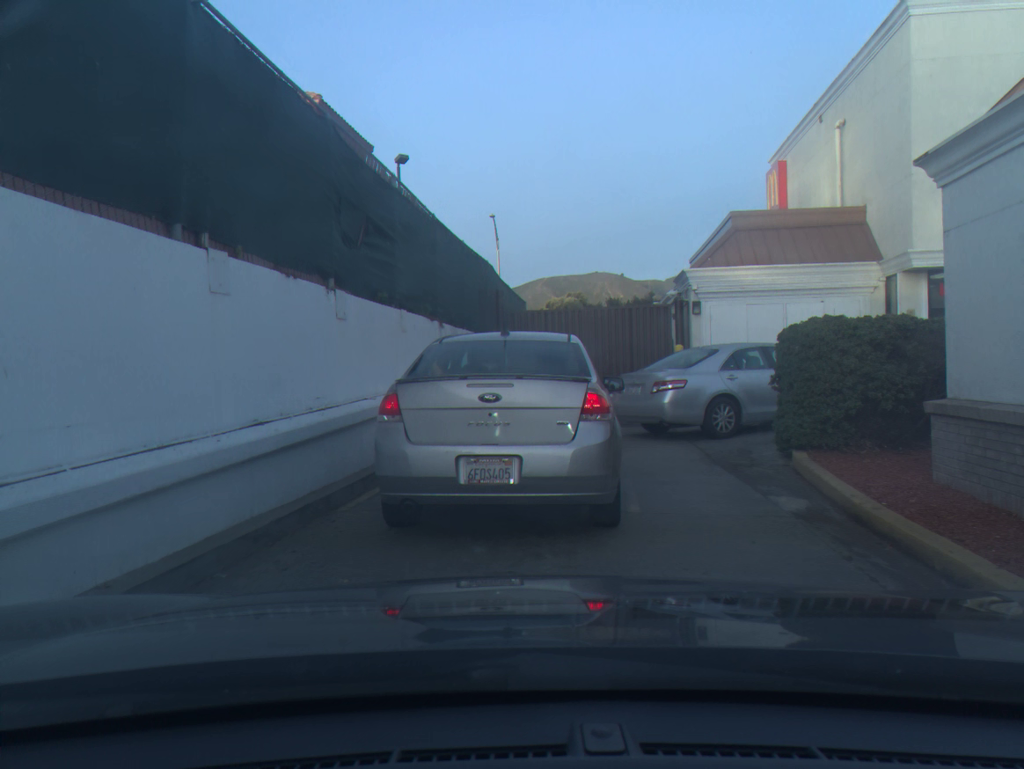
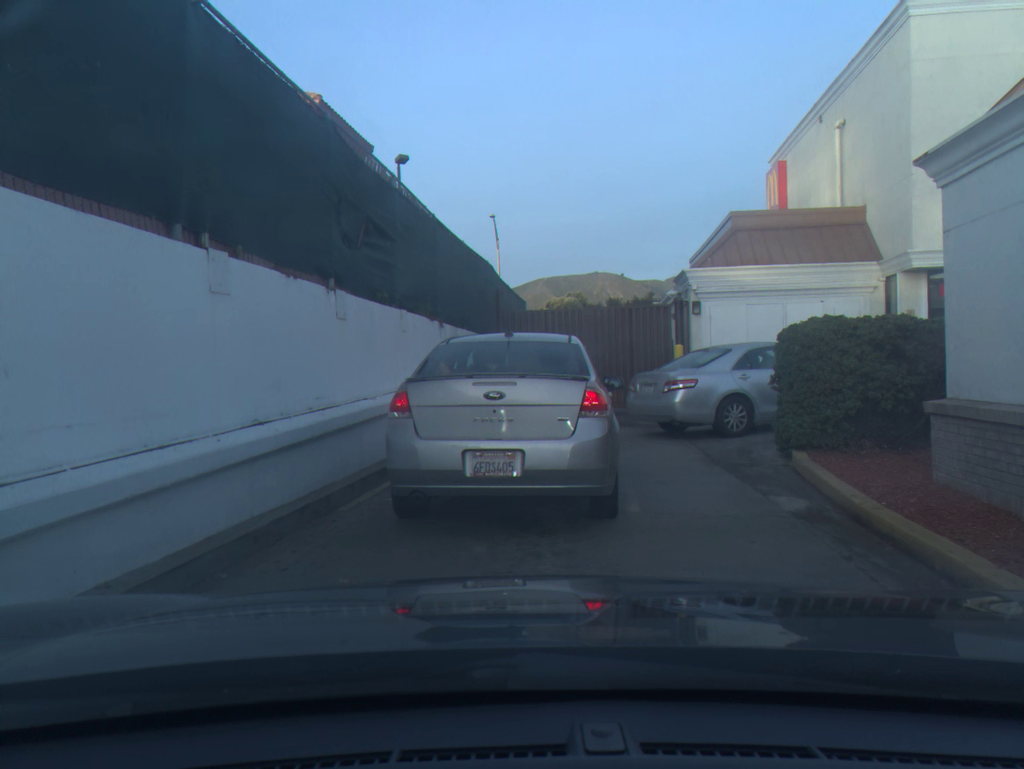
(0.0, 0.0) m; 0°
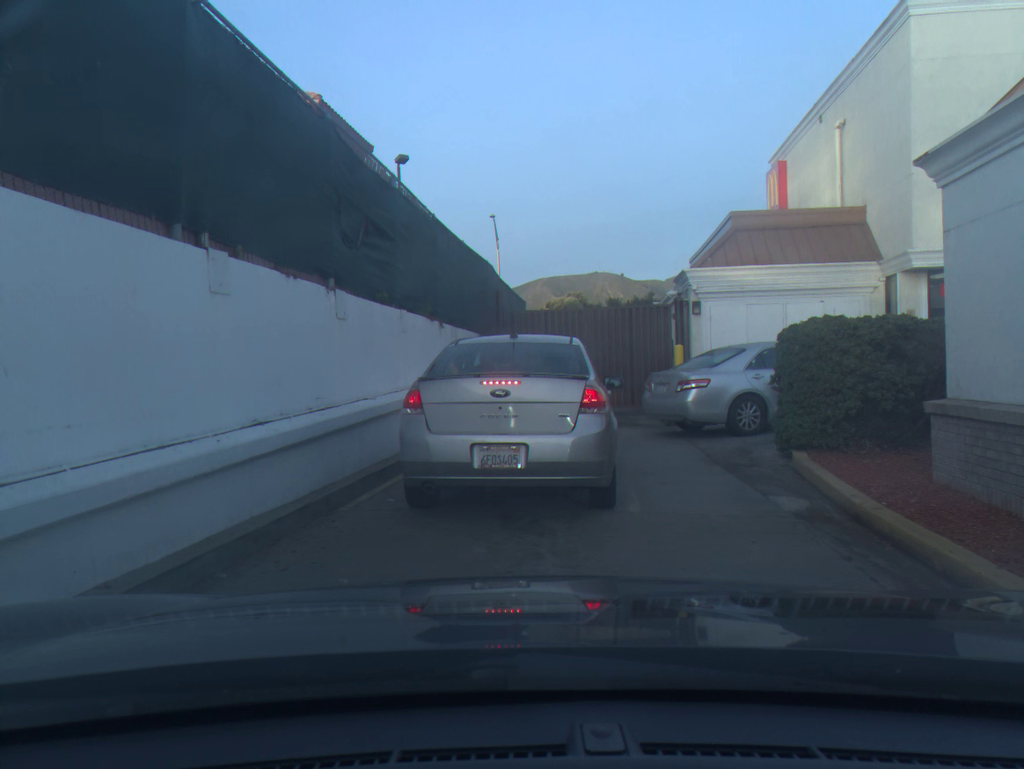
(0.0, 0.0) m; 0°
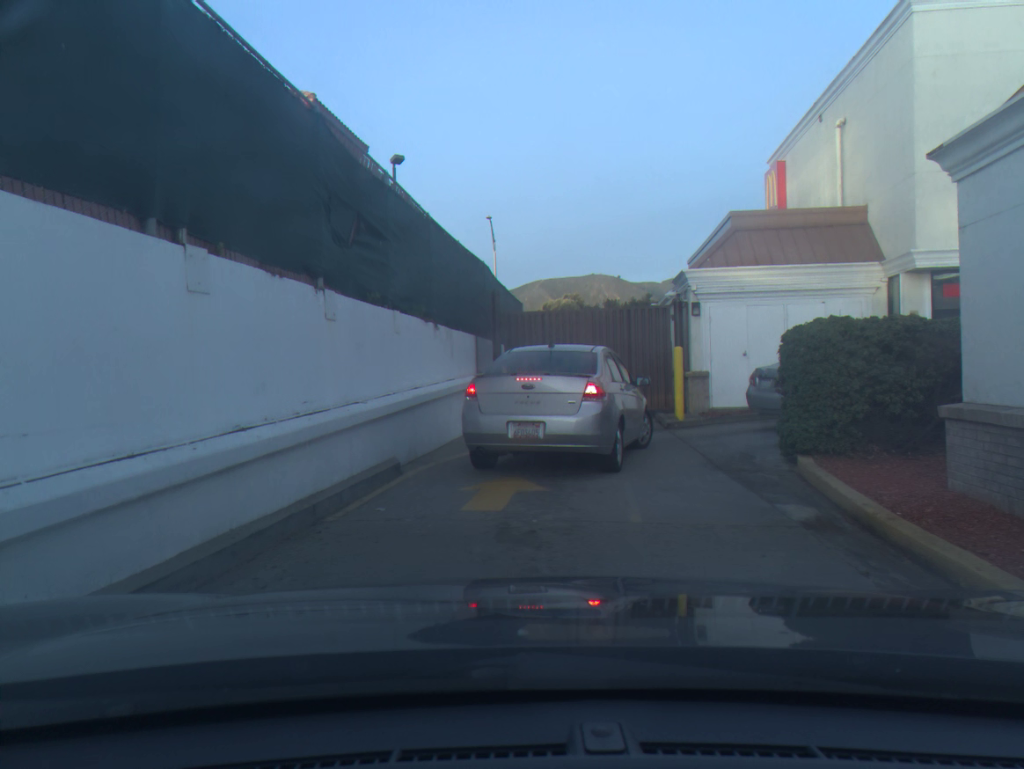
(0.0, +0.3) m; 0°
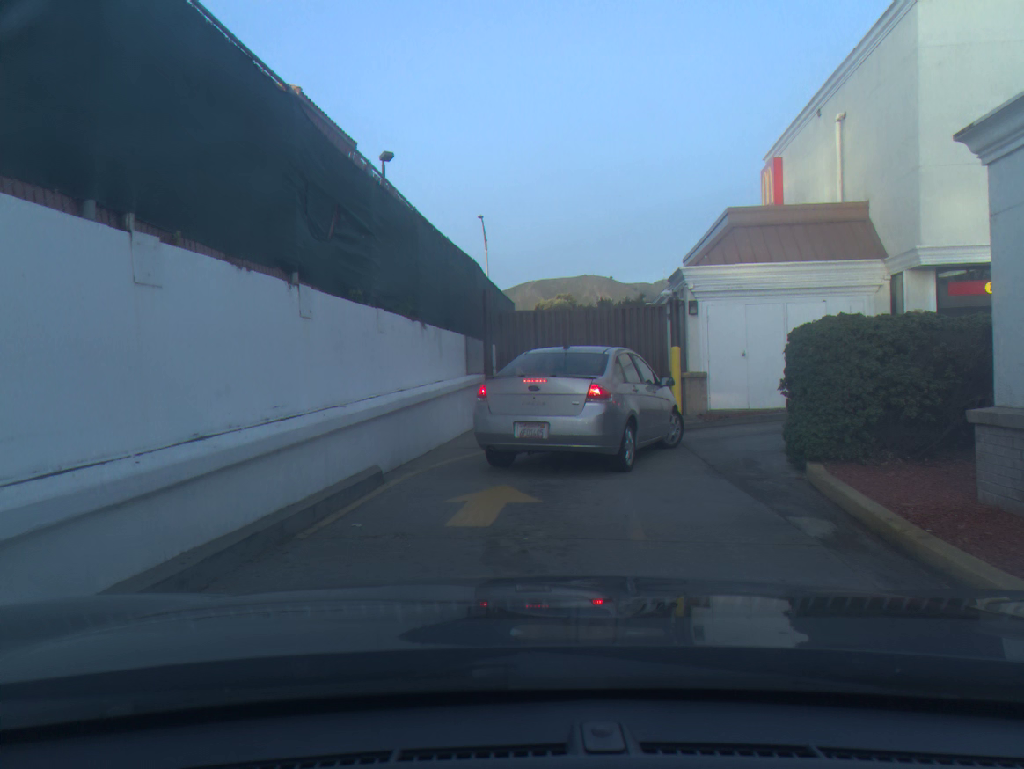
(0.0, +0.5) m; +1°
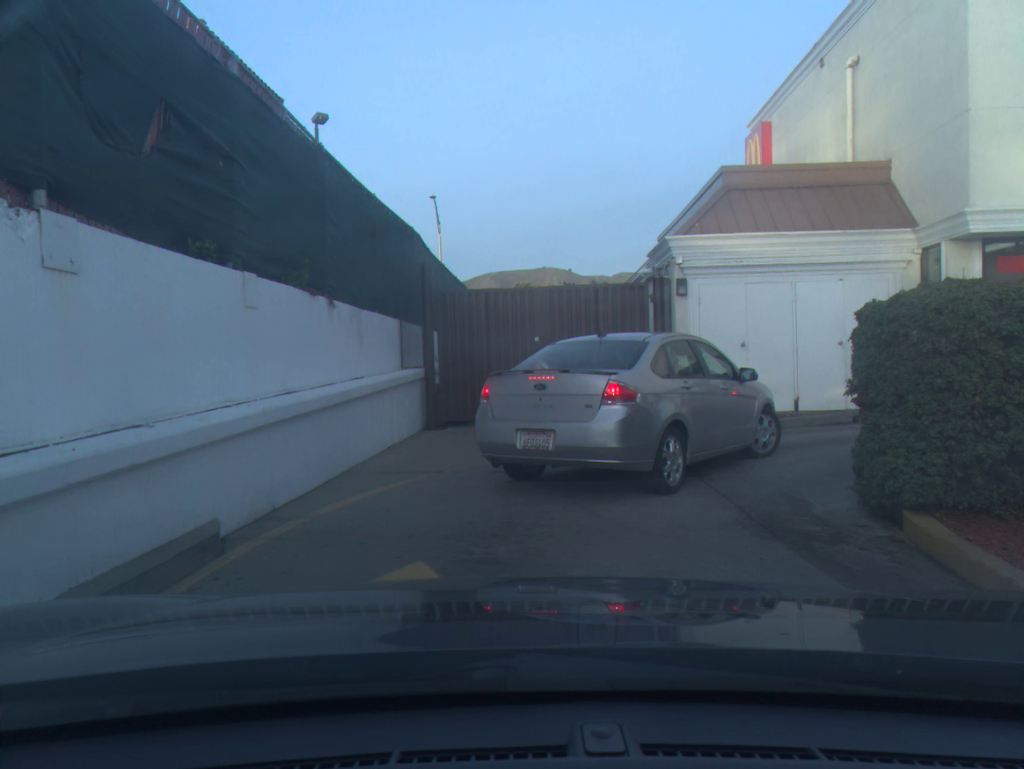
(+0.2, +3.1) m; +3°
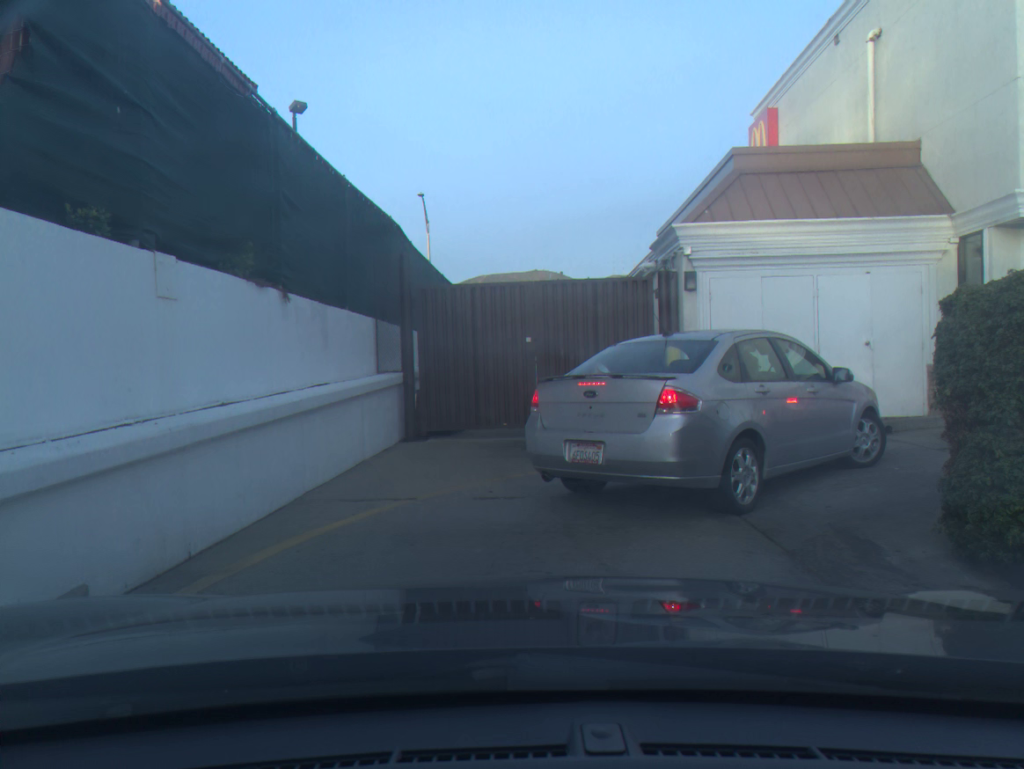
(0.0, +1.4) m; +1°
